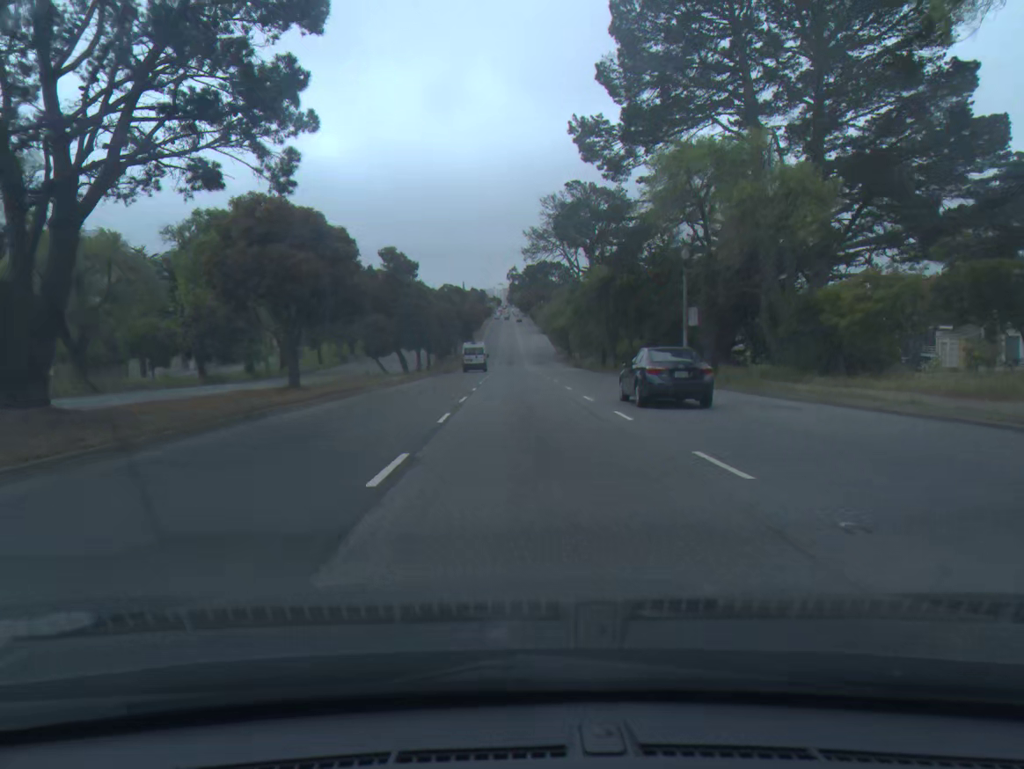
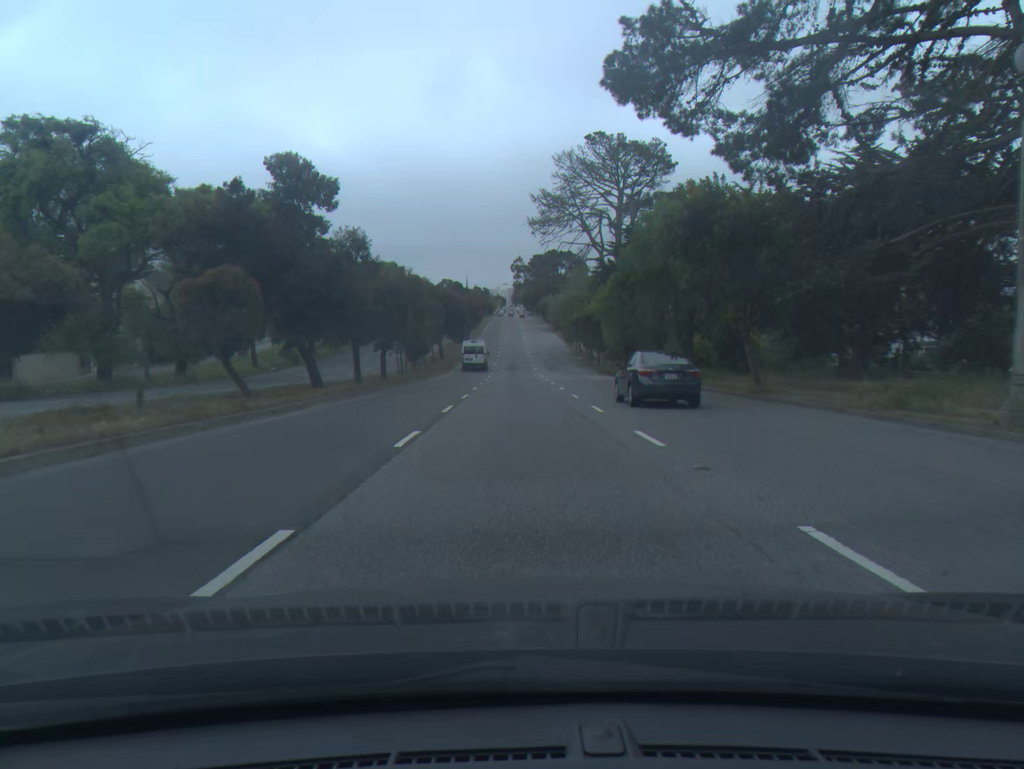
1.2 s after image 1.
(-0.1, +25.8) m; 0°
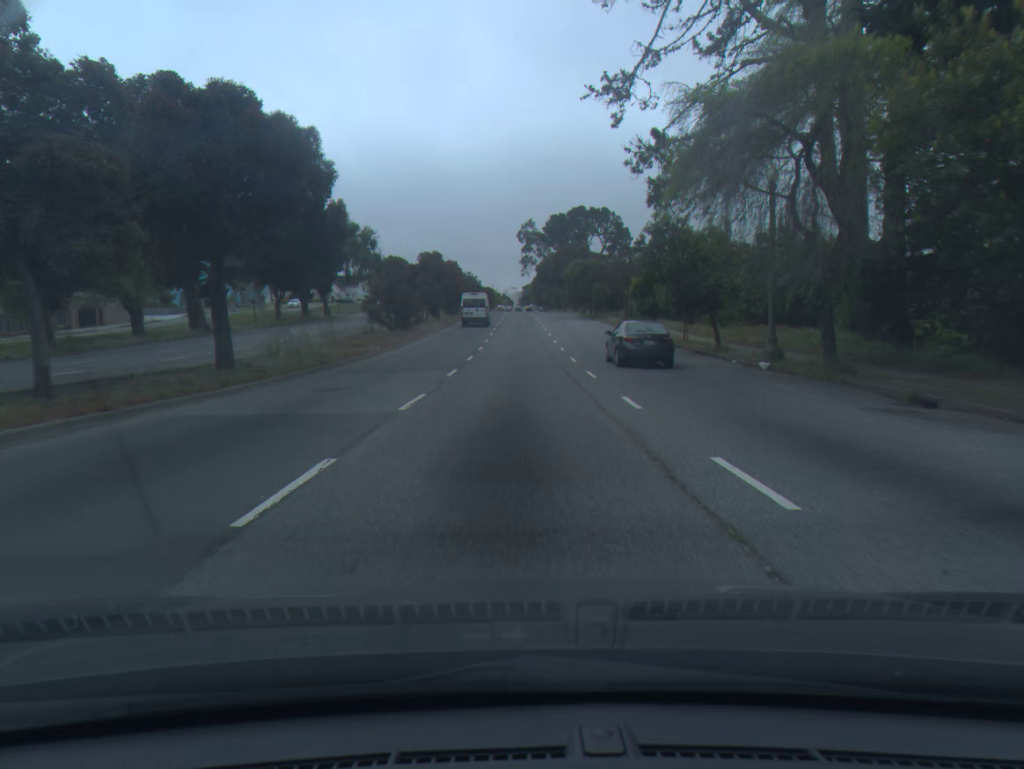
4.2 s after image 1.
(-0.4, +63.6) m; -1°
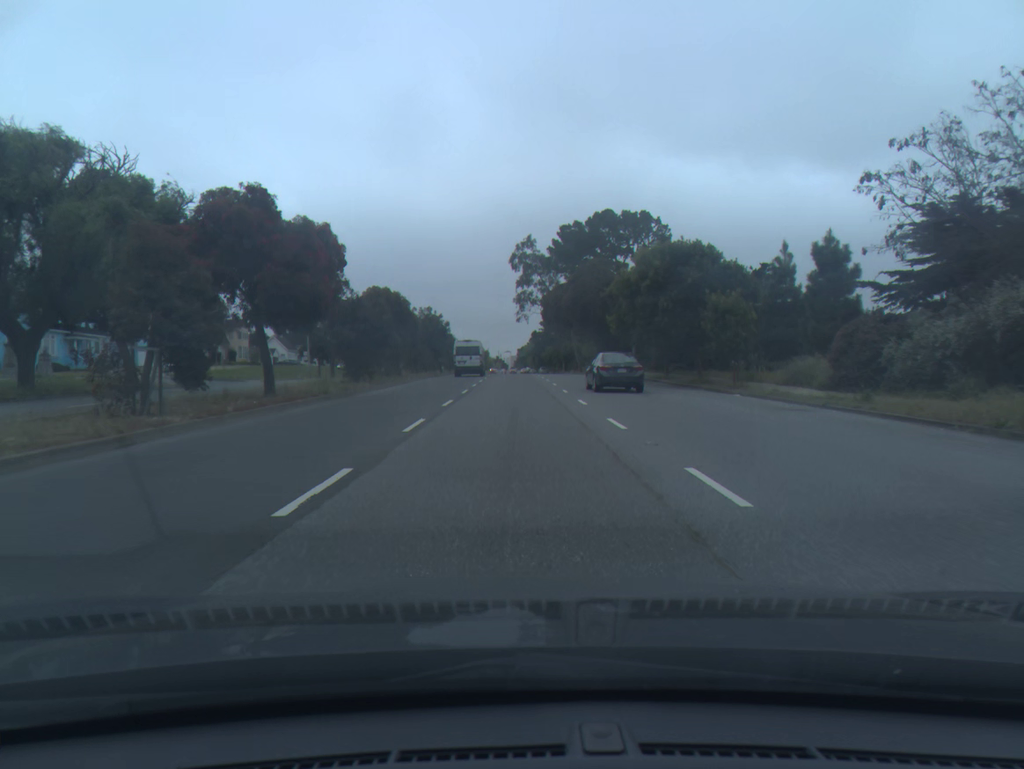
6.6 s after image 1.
(0.0, +49.7) m; 0°
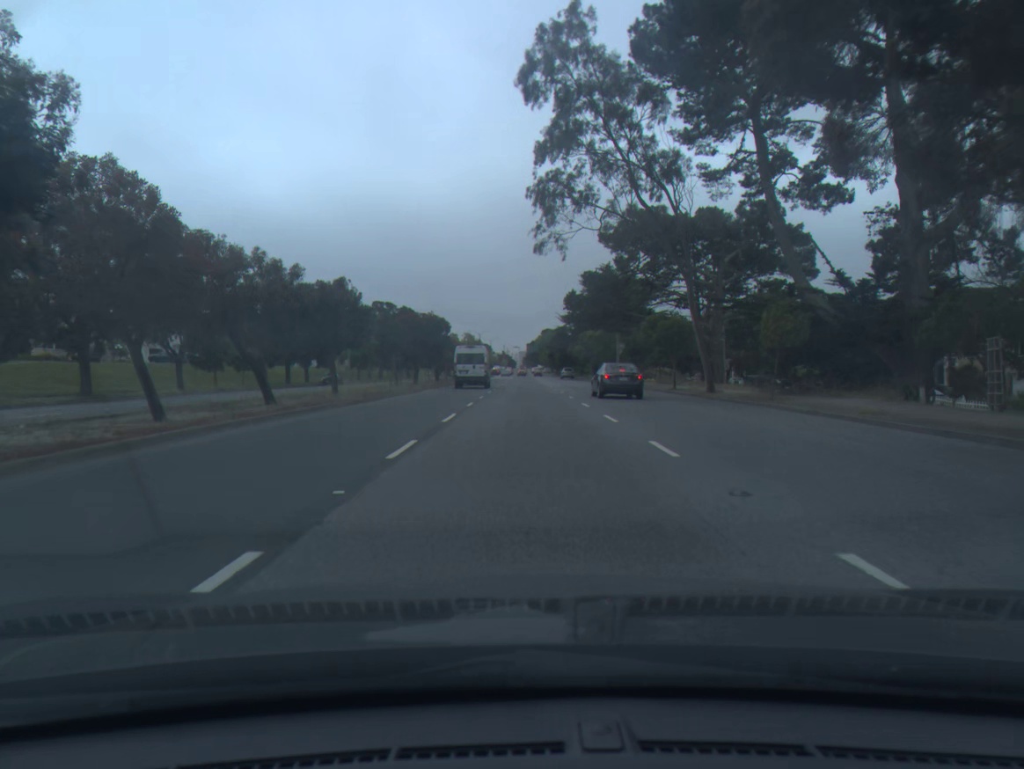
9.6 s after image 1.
(-0.5, +61.1) m; -1°
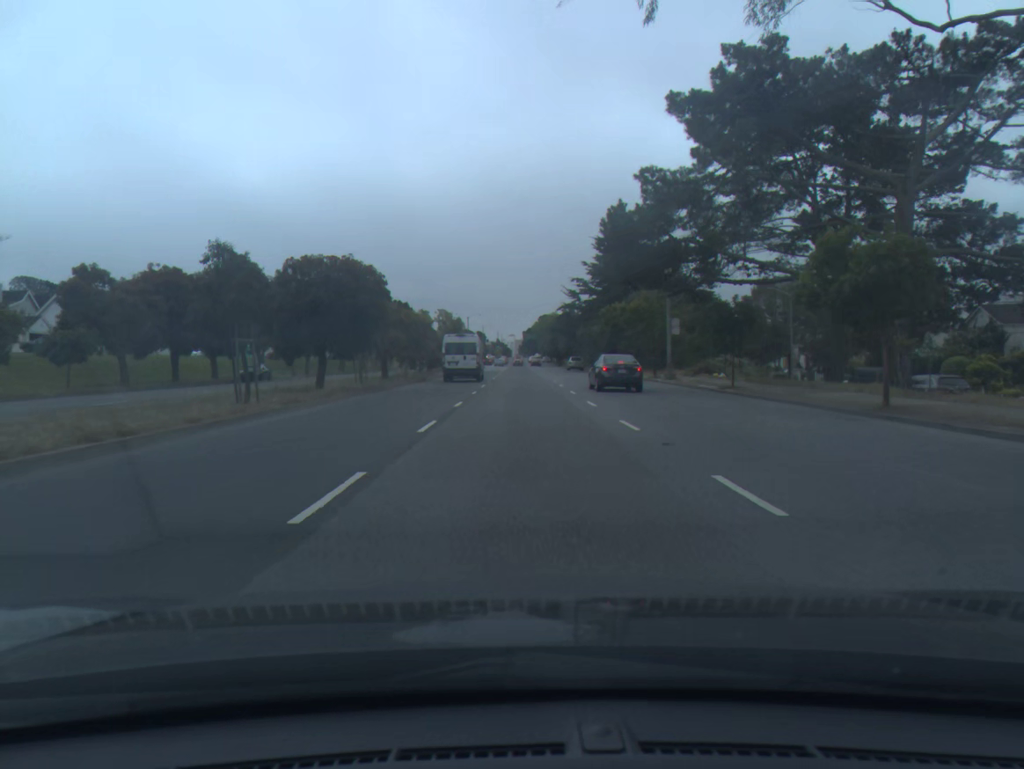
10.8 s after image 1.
(+0.1, +25.2) m; 0°
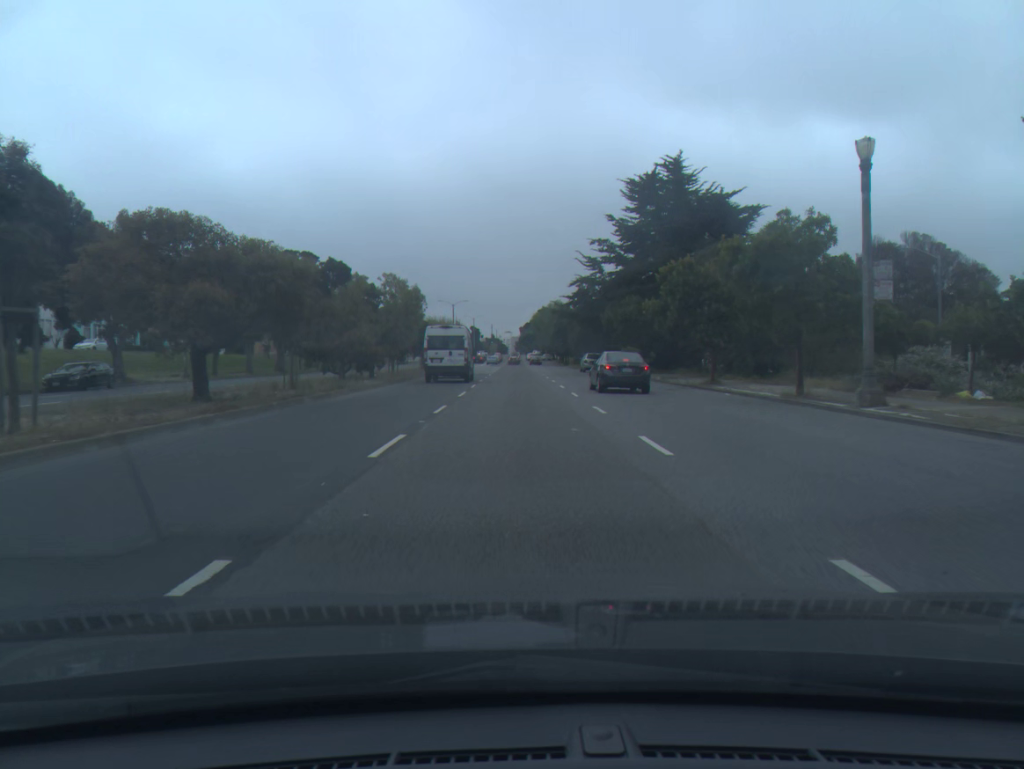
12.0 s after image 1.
(0.0, +25.3) m; 0°
